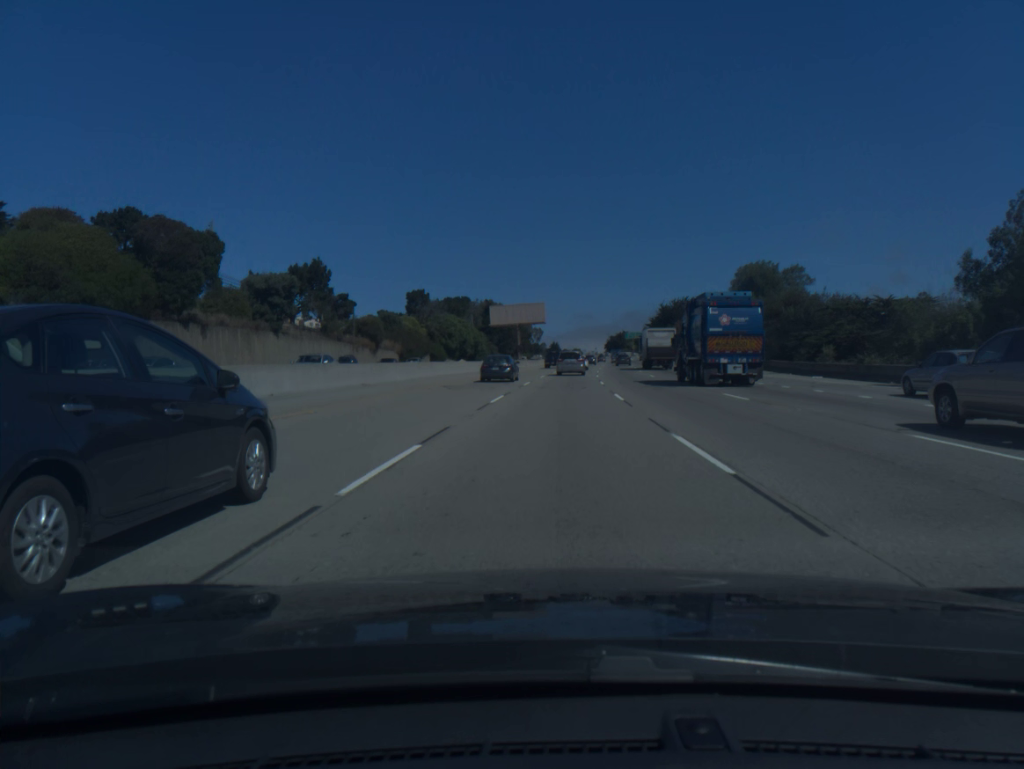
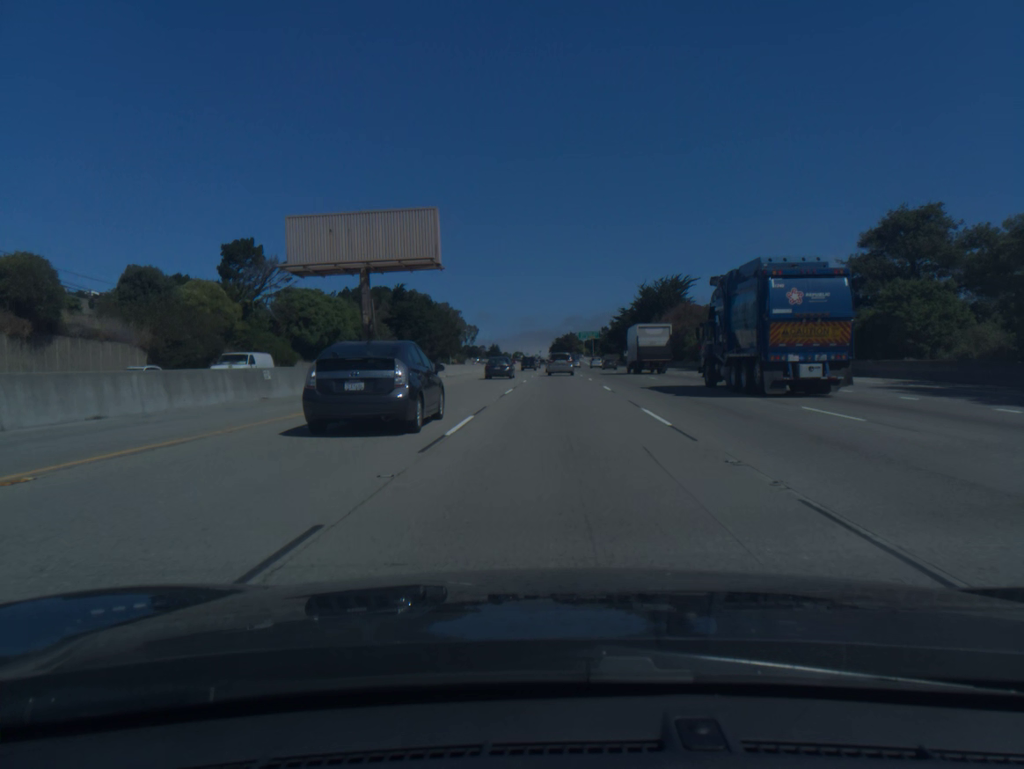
(+2.4, +67.3) m; +4°
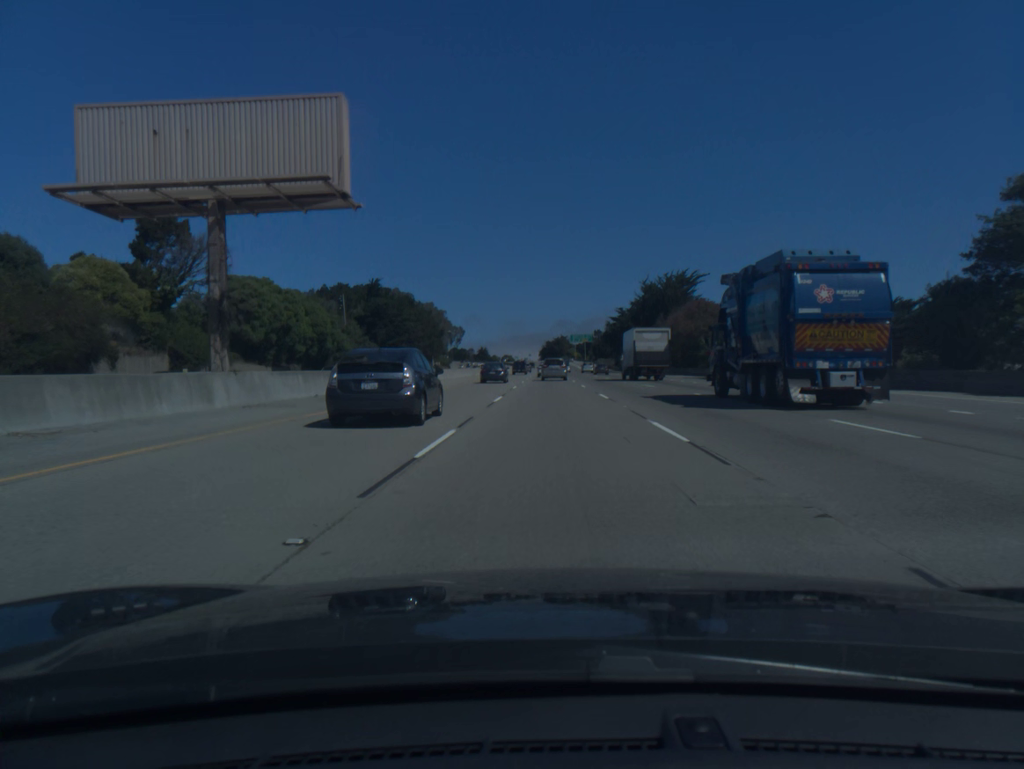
(+0.1, +16.8) m; +1°
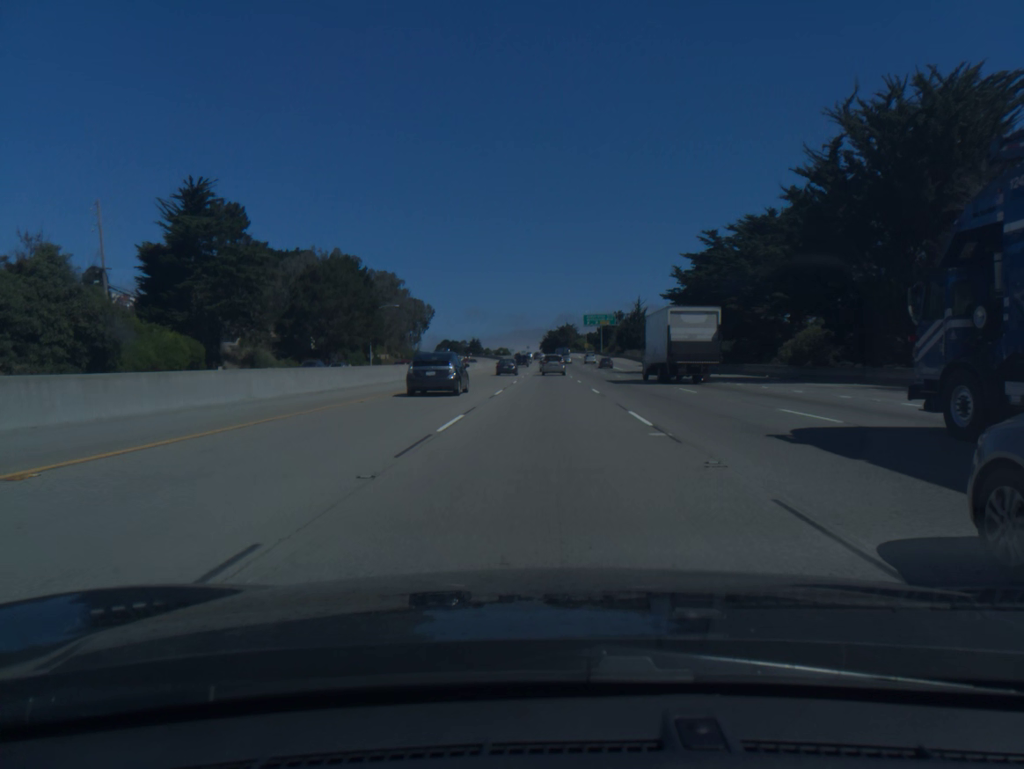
(+0.2, +84.7) m; 0°
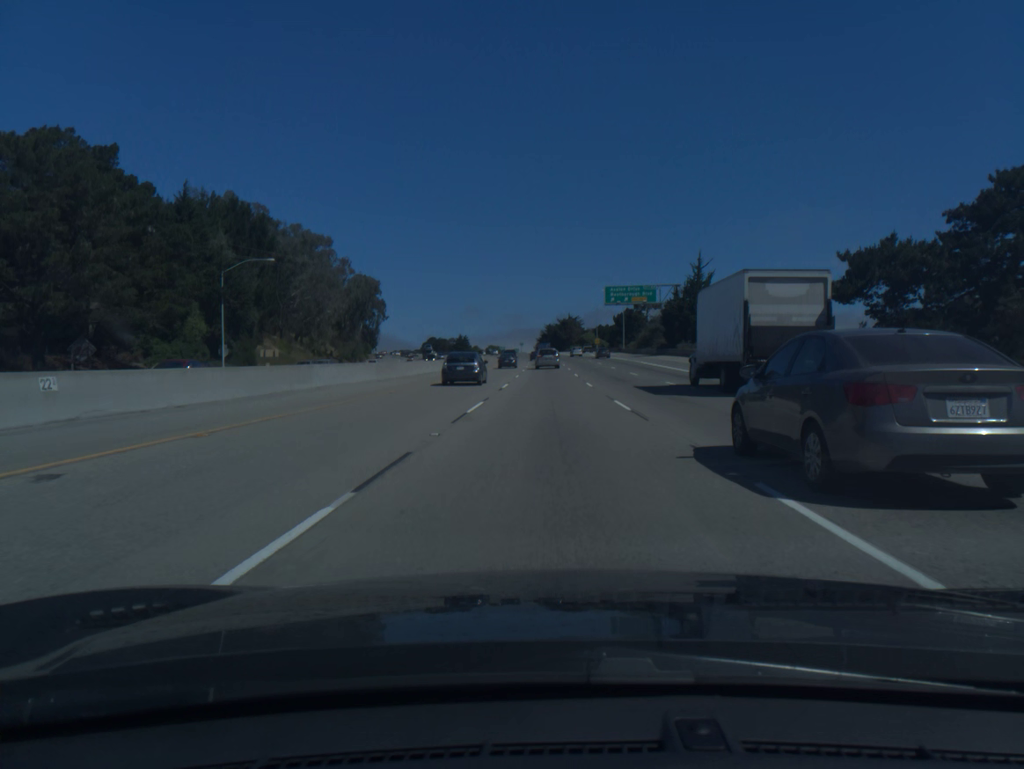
(0.0, +68.9) m; 0°
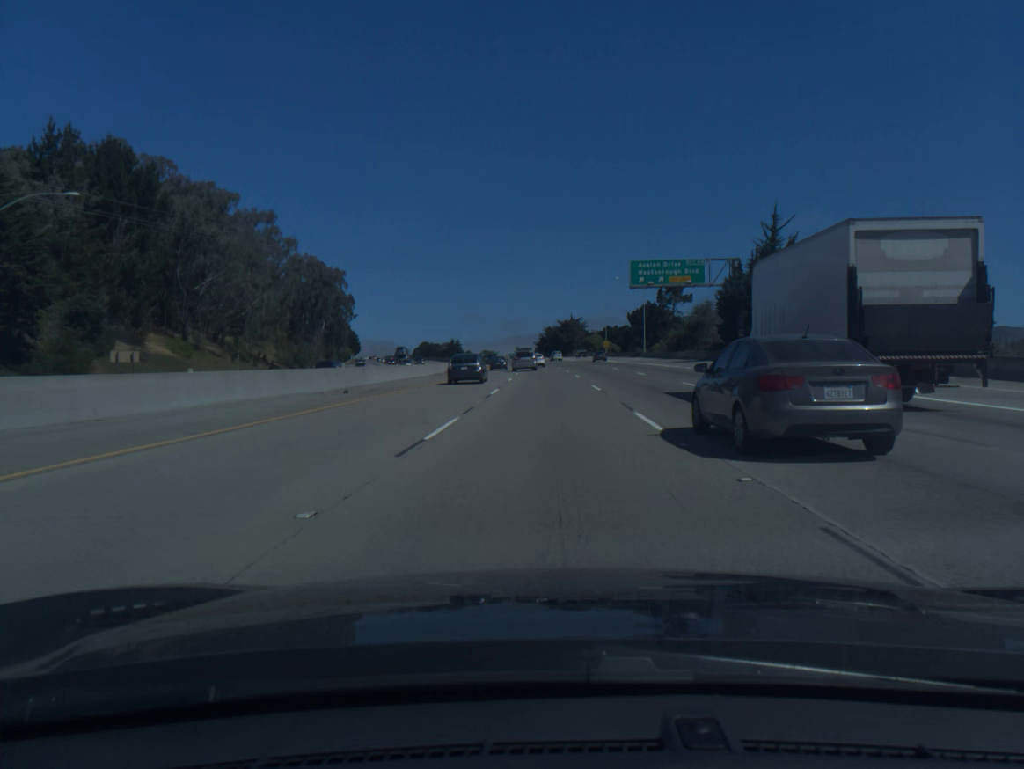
(0.0, +34.6) m; 0°
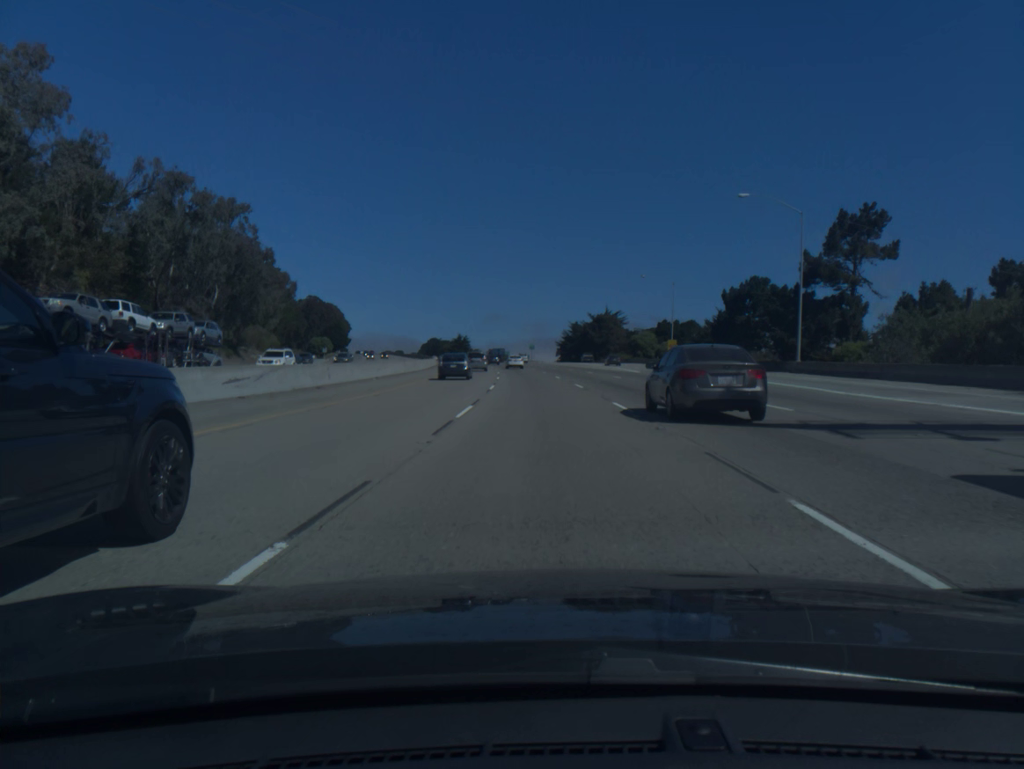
(-0.5, +68.6) m; -2°
